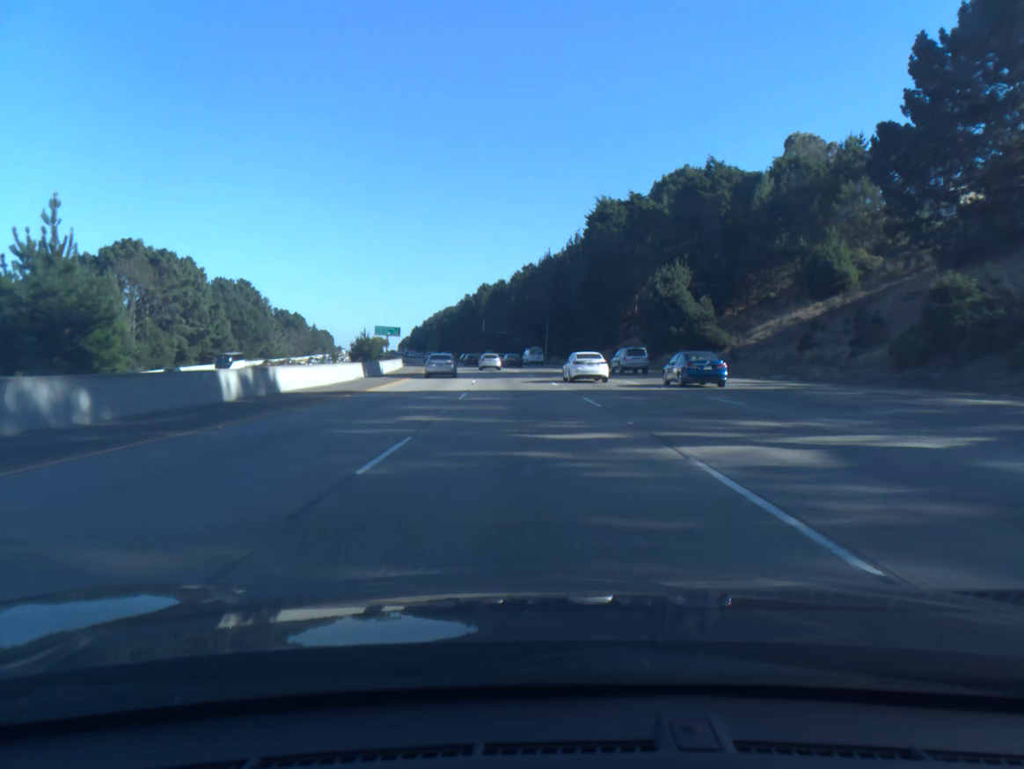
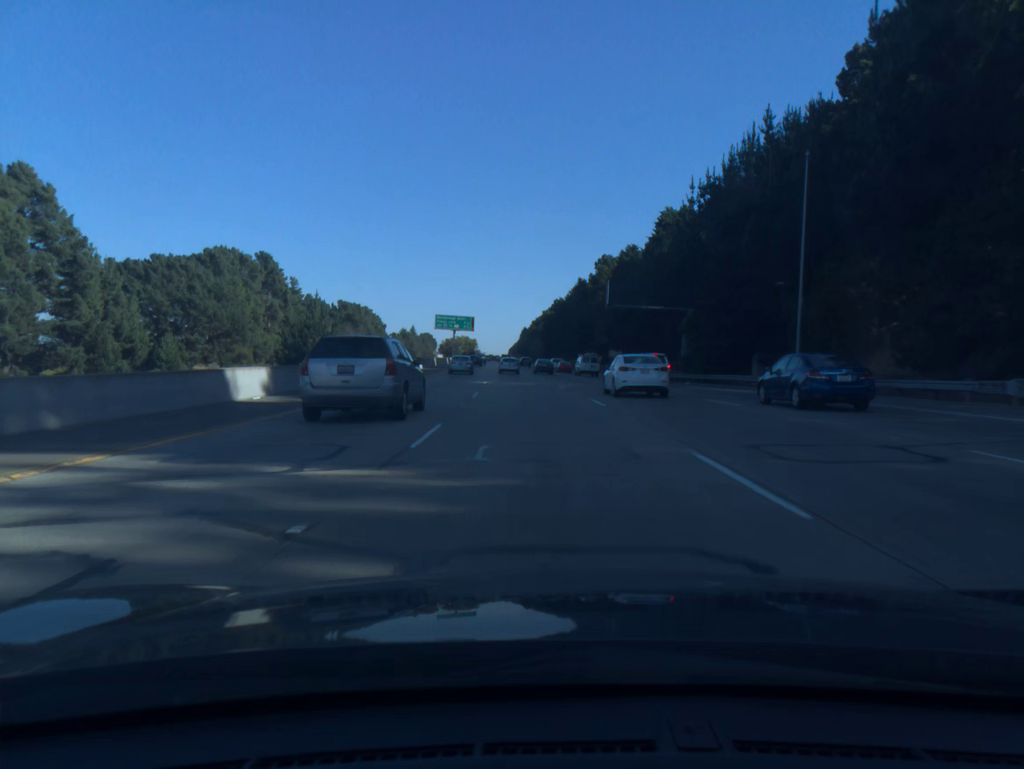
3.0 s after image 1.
(-6.5, +85.2) m; -9°
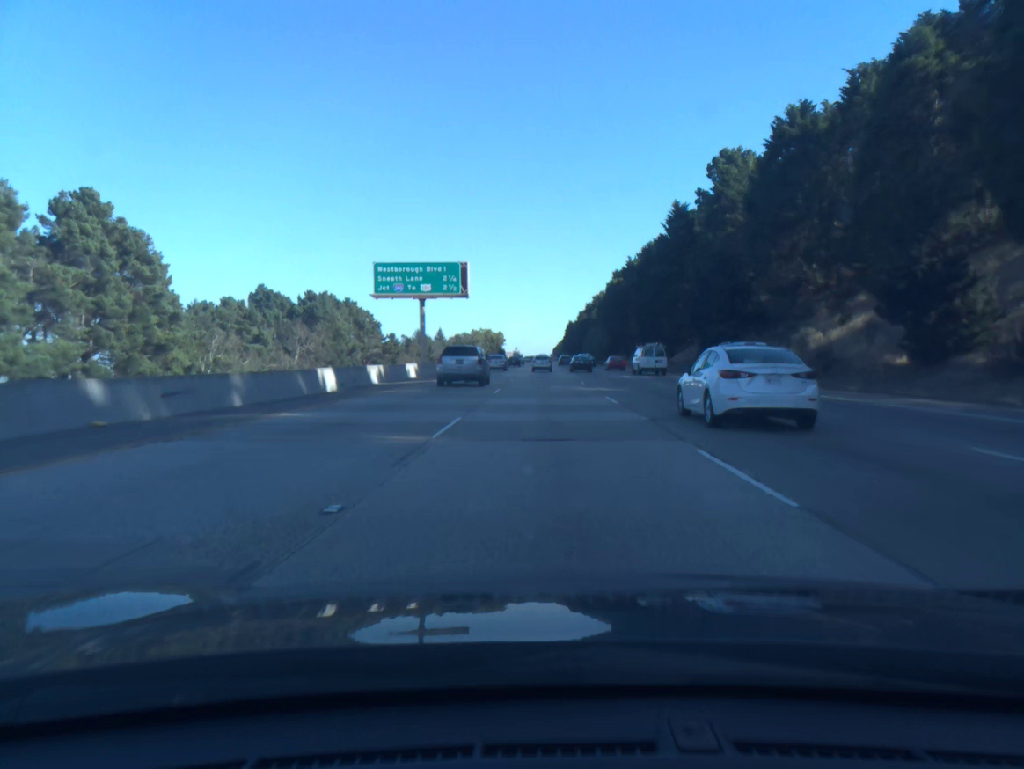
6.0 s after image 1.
(-3.6, +86.5) m; -3°
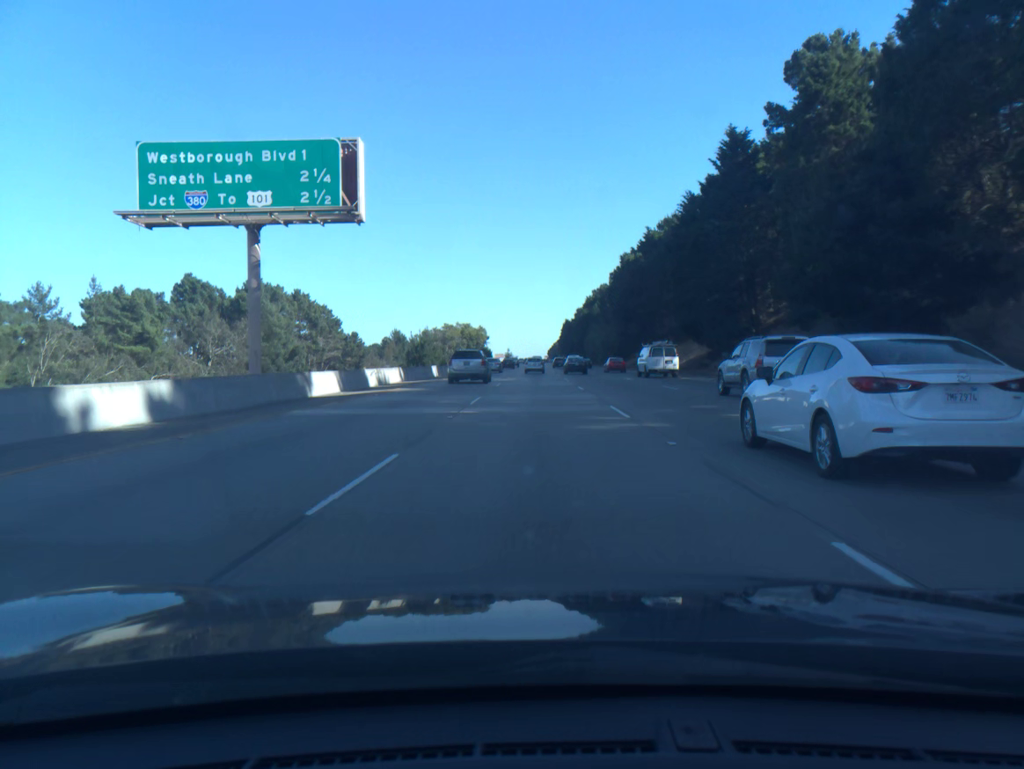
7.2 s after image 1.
(+0.2, +34.8) m; 0°
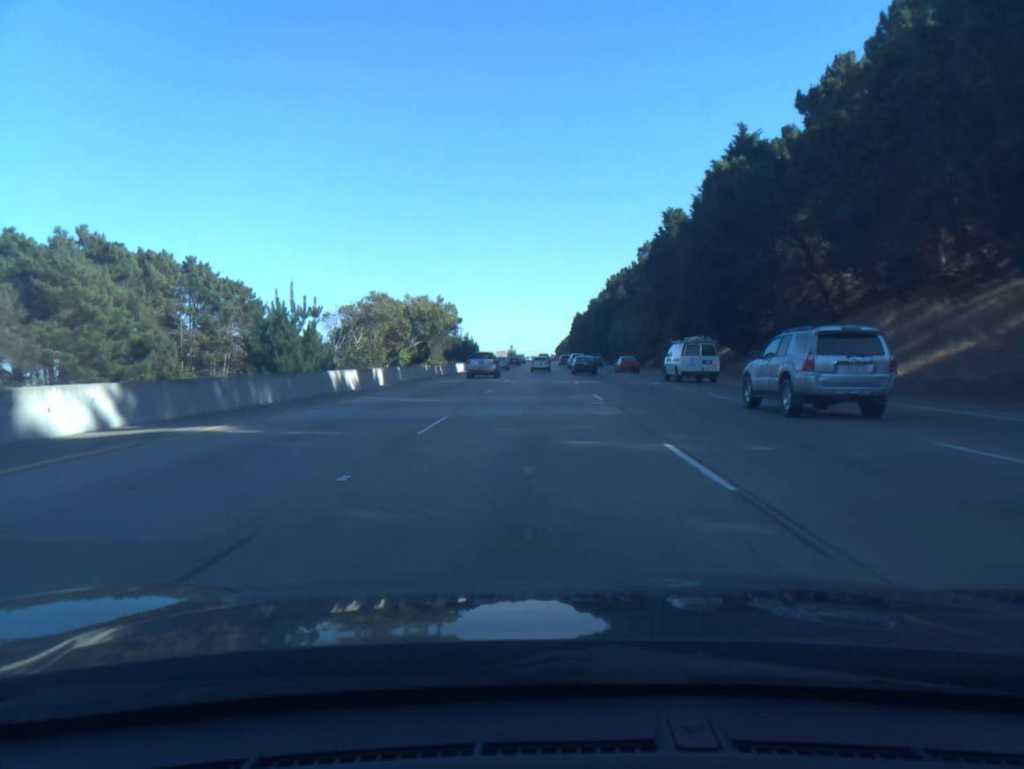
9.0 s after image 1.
(-0.2, +52.5) m; -1°
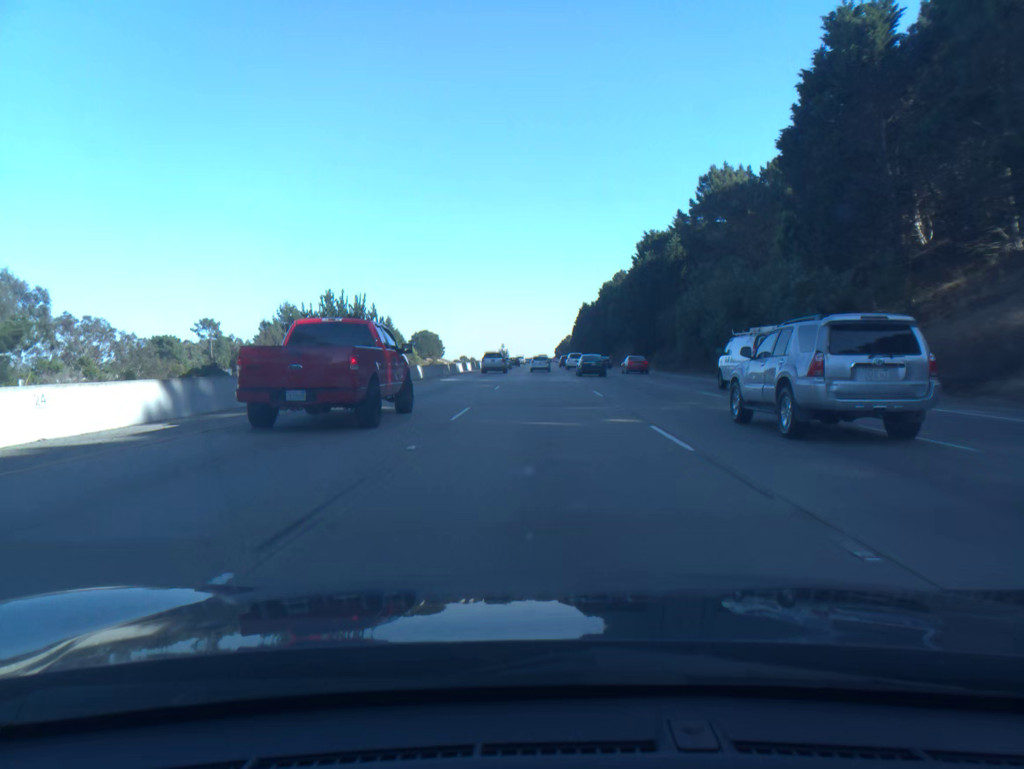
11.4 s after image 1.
(-0.2, +70.3) m; 0°
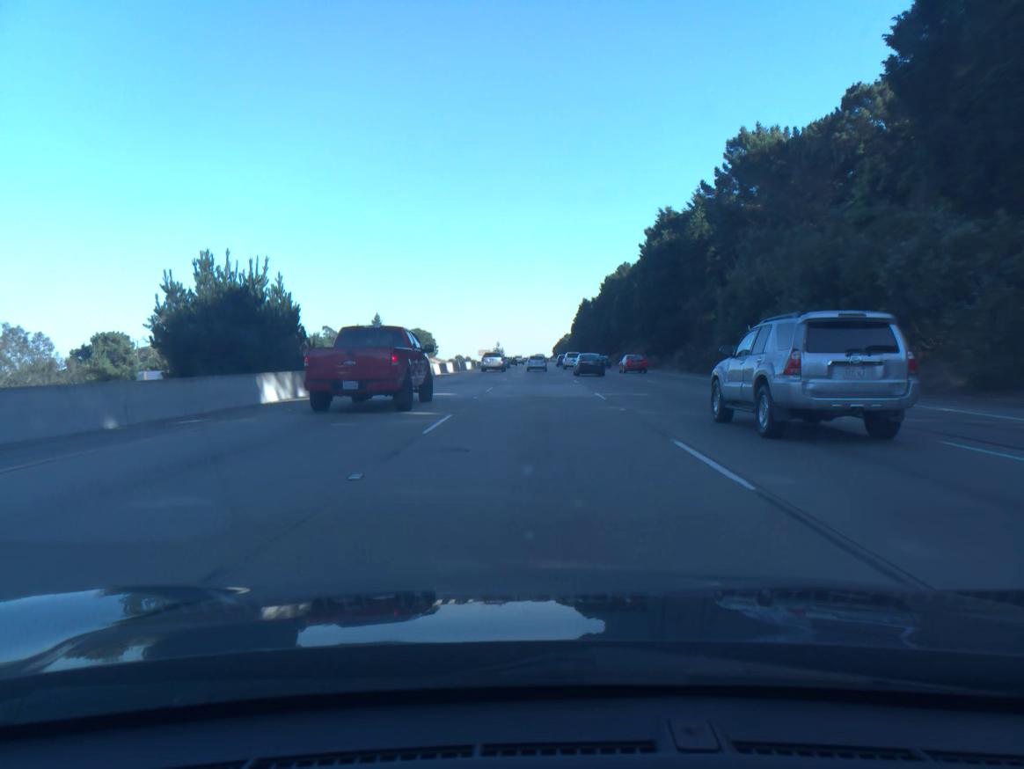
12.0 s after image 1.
(0.0, +17.5) m; 0°
